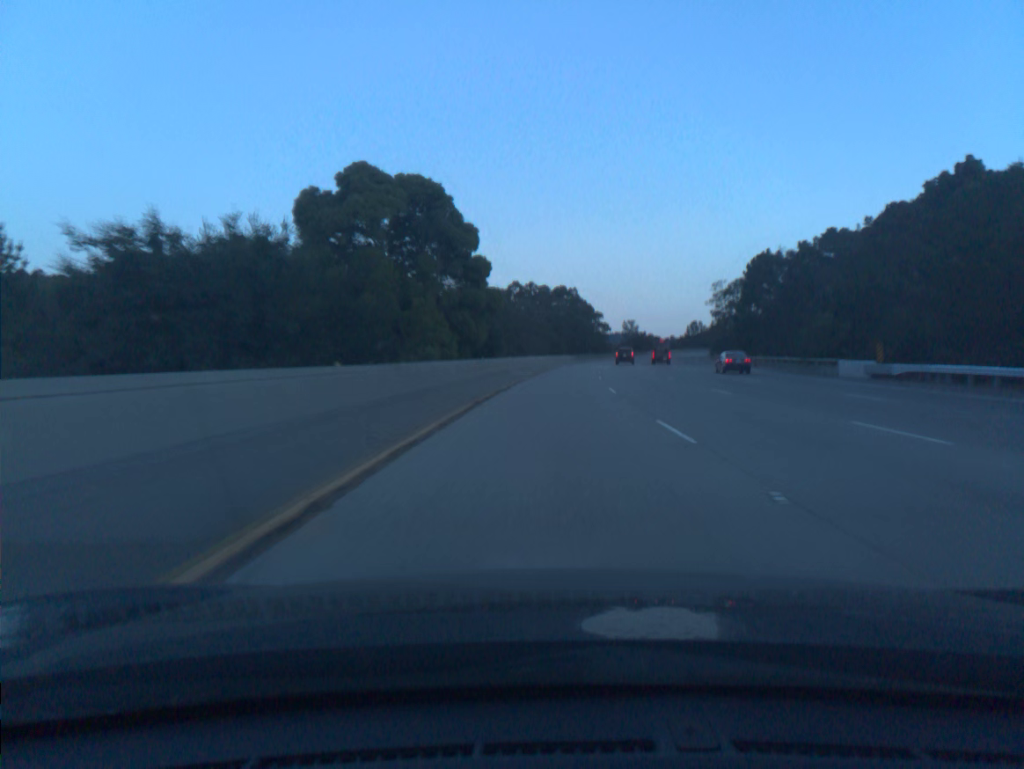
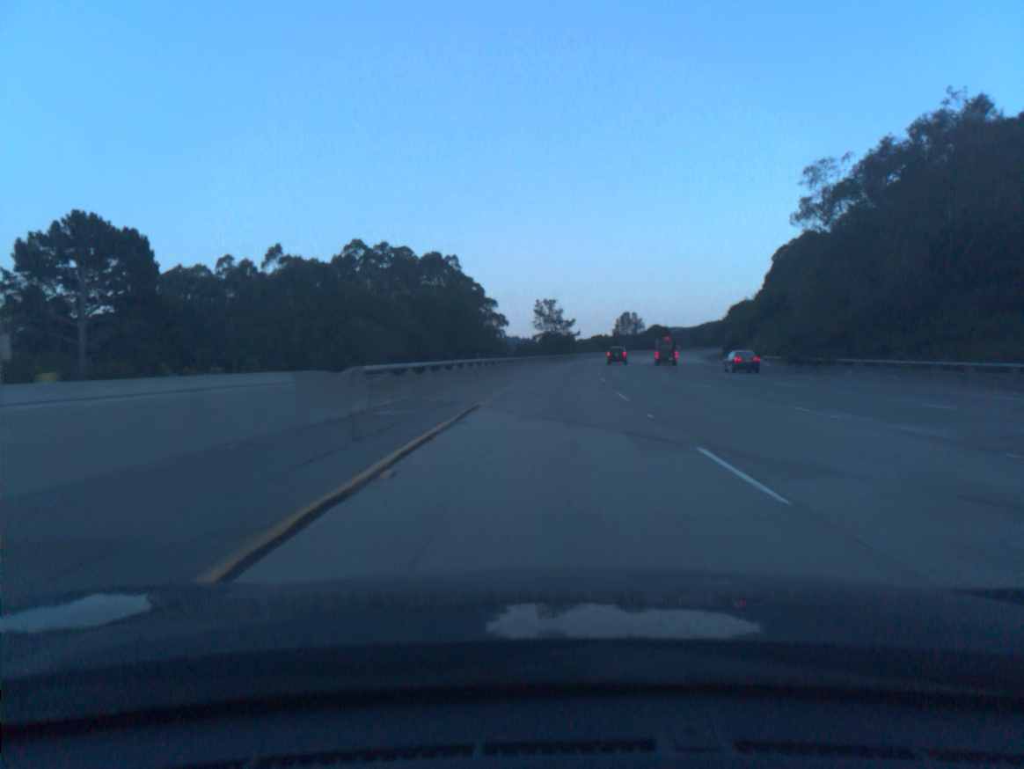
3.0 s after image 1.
(+6.8, +97.8) m; +8°
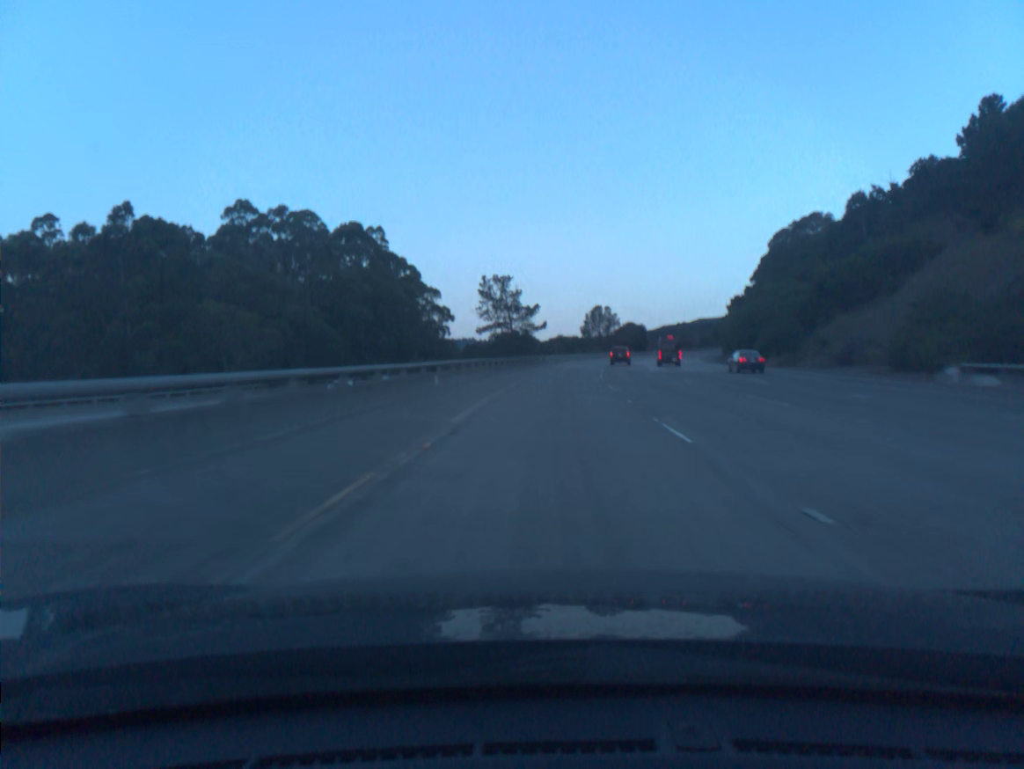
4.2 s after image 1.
(+1.0, +39.2) m; +3°
